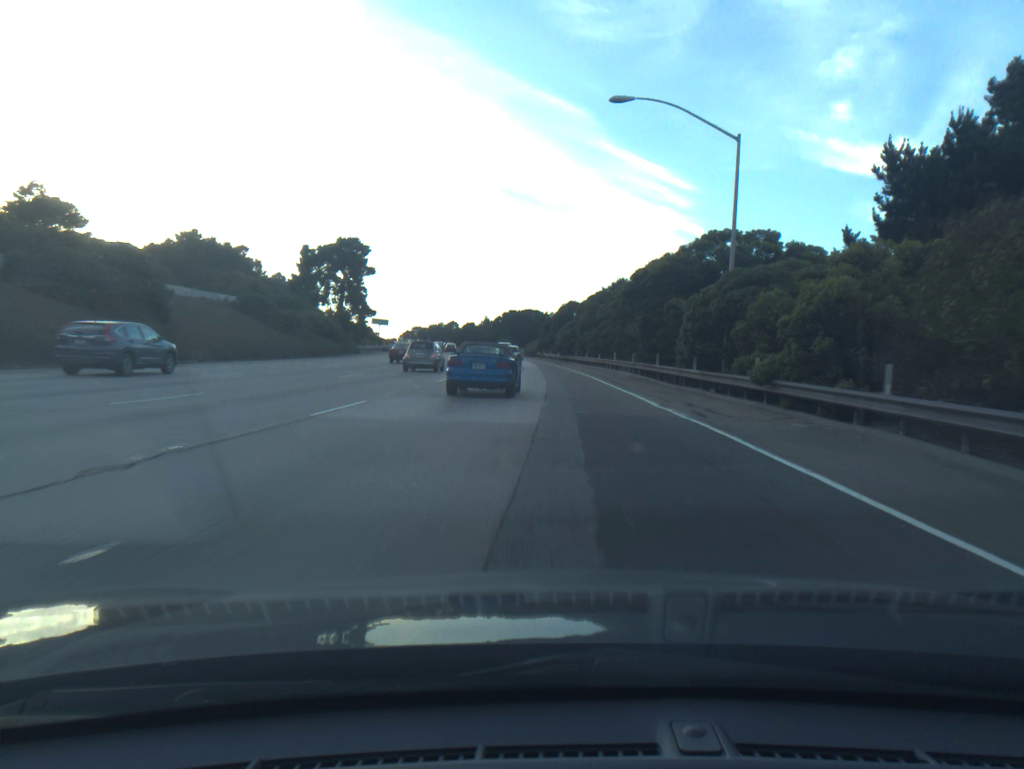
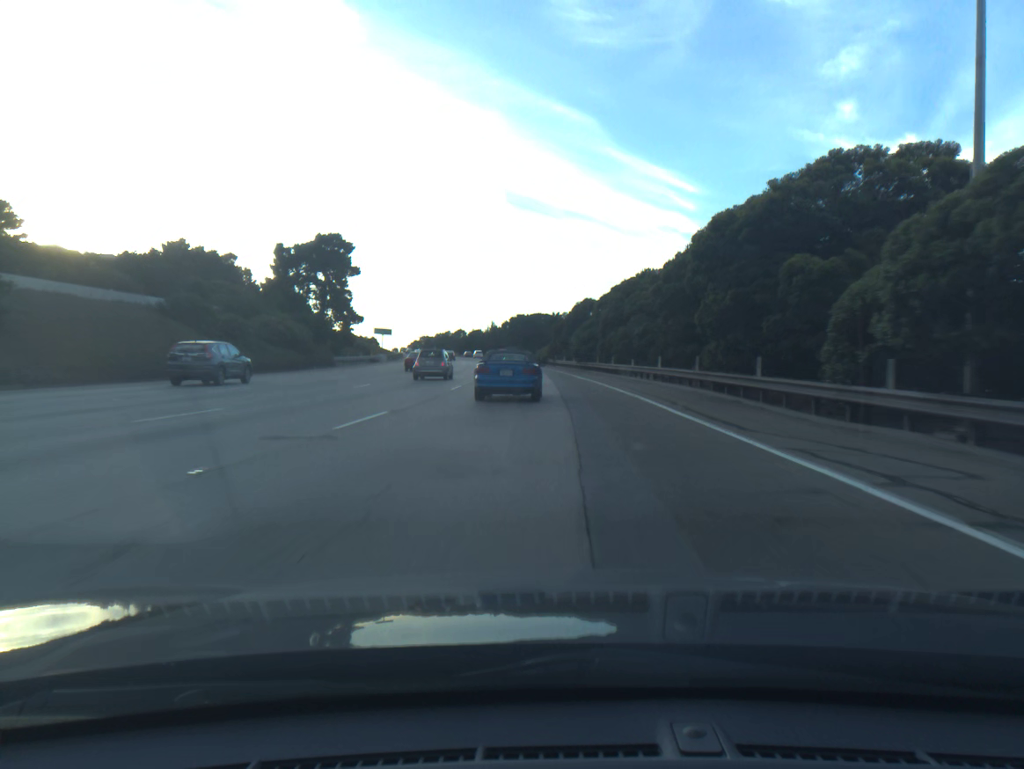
(-0.1, +15.1) m; -1°
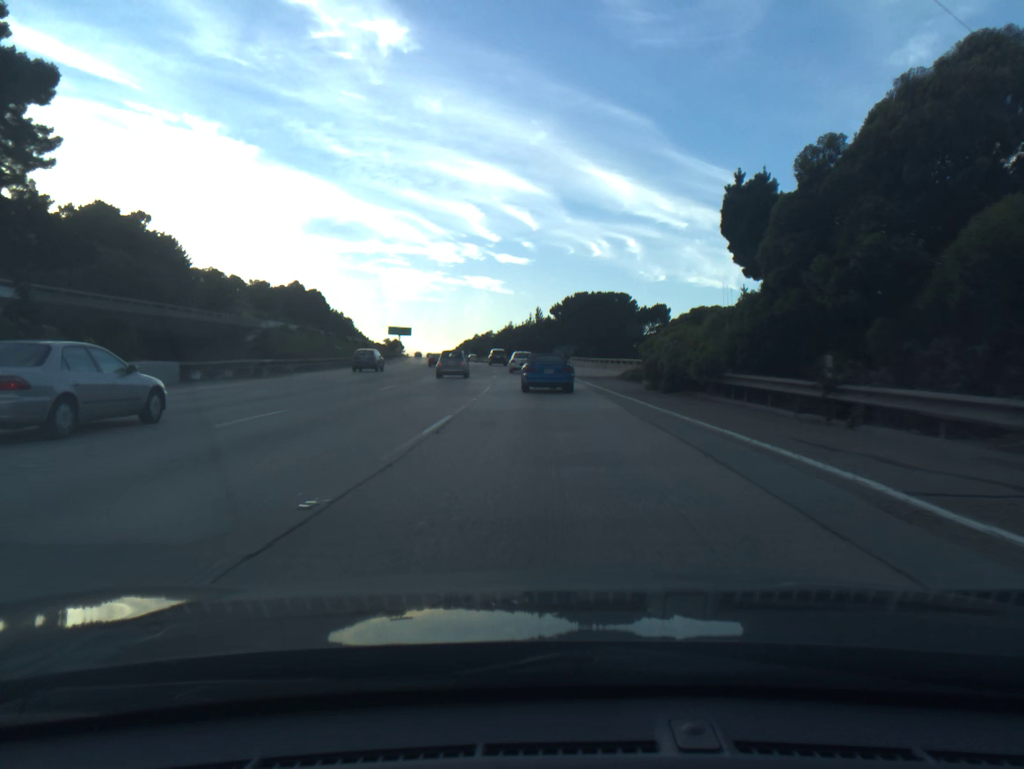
(-2.6, +73.9) m; -4°
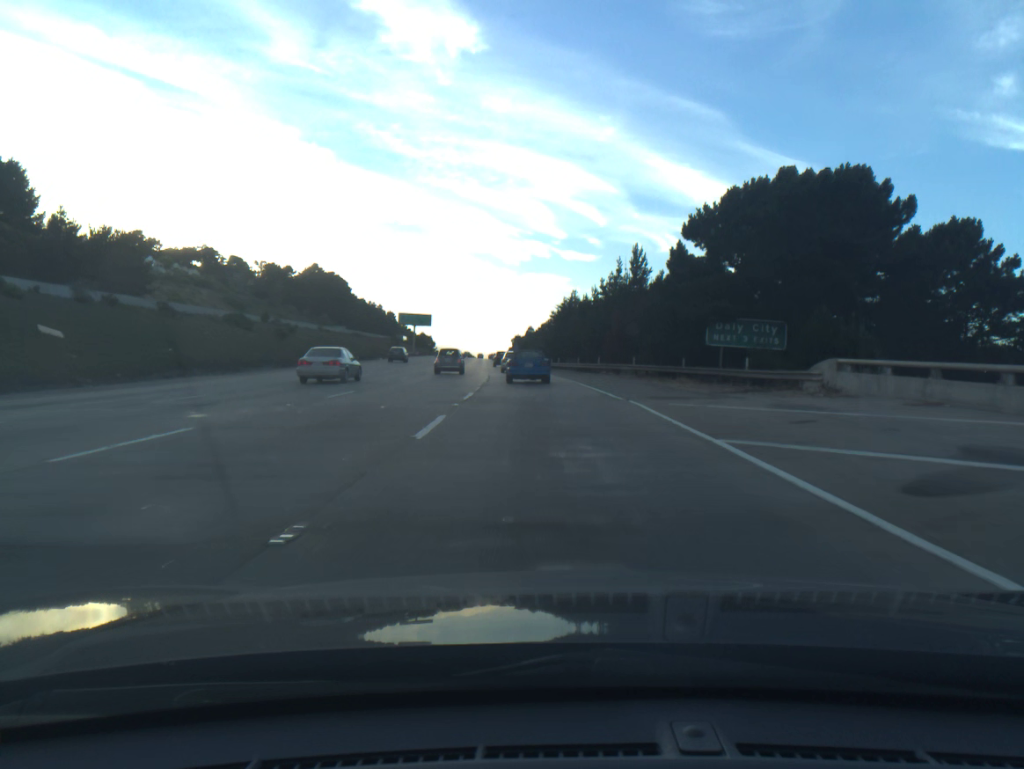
(-2.7, +73.9) m; -4°
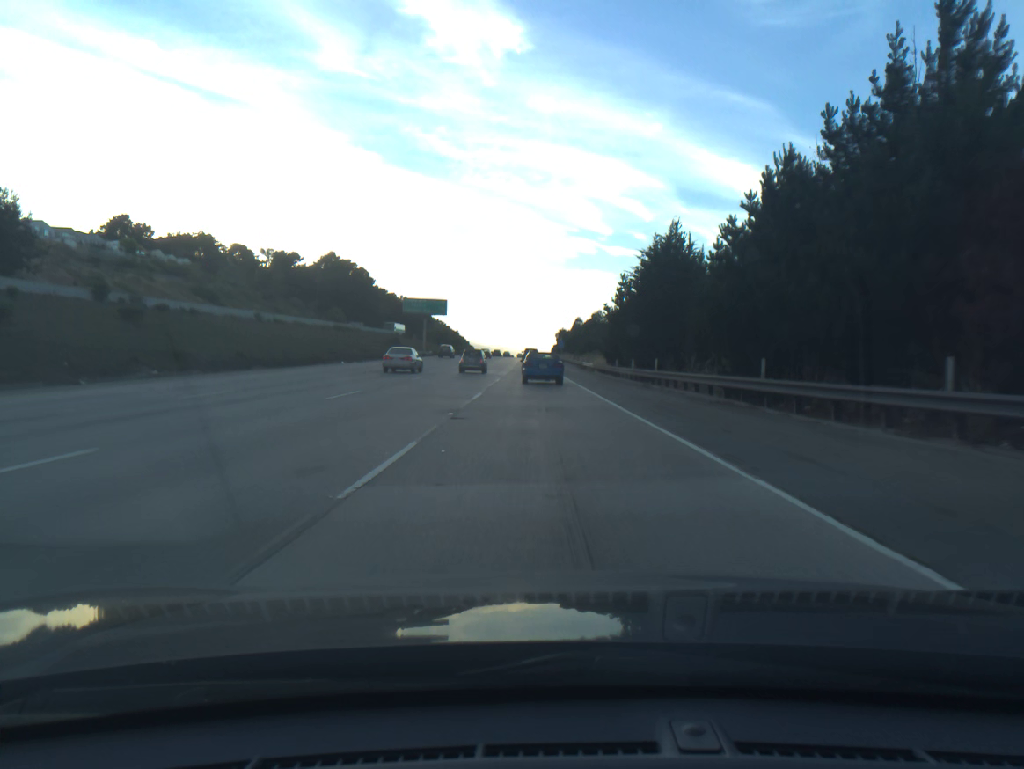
(-1.3, +42.8) m; -3°
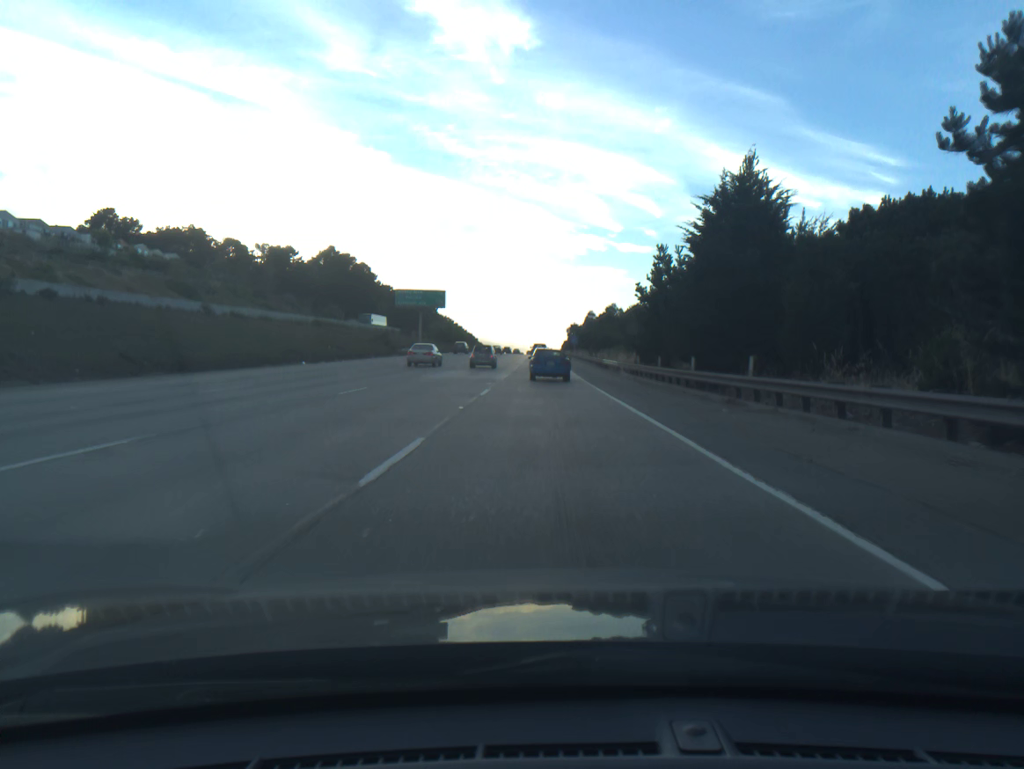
(-0.1, +14.0) m; -1°
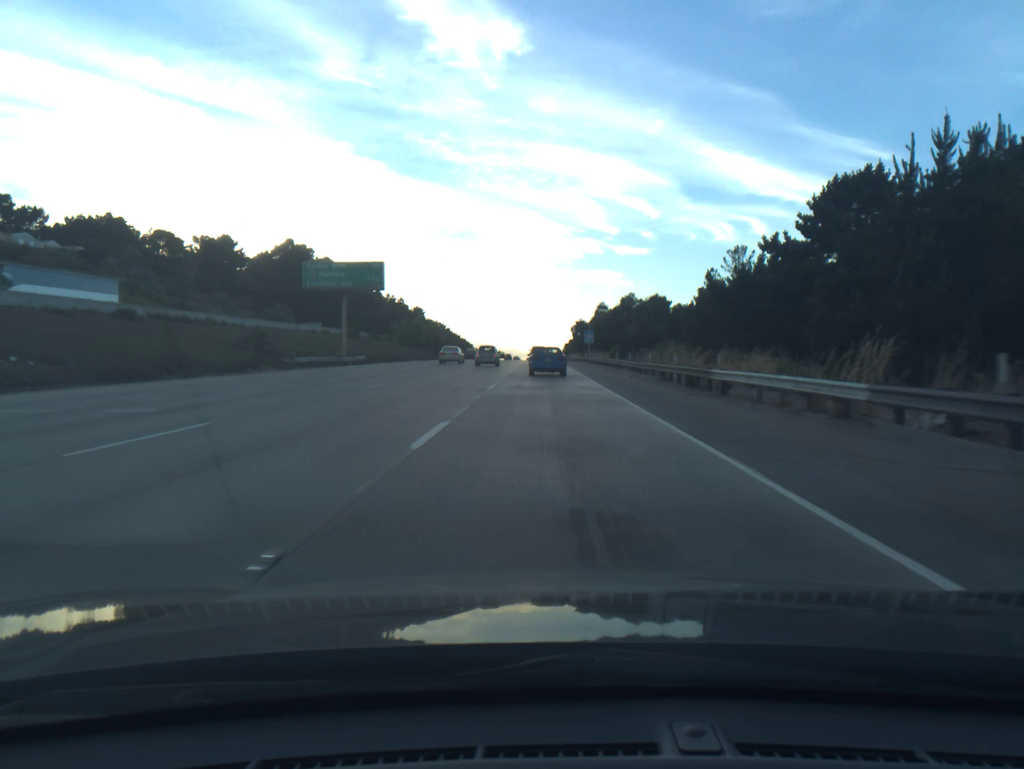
(-0.1, +41.3) m; 0°
